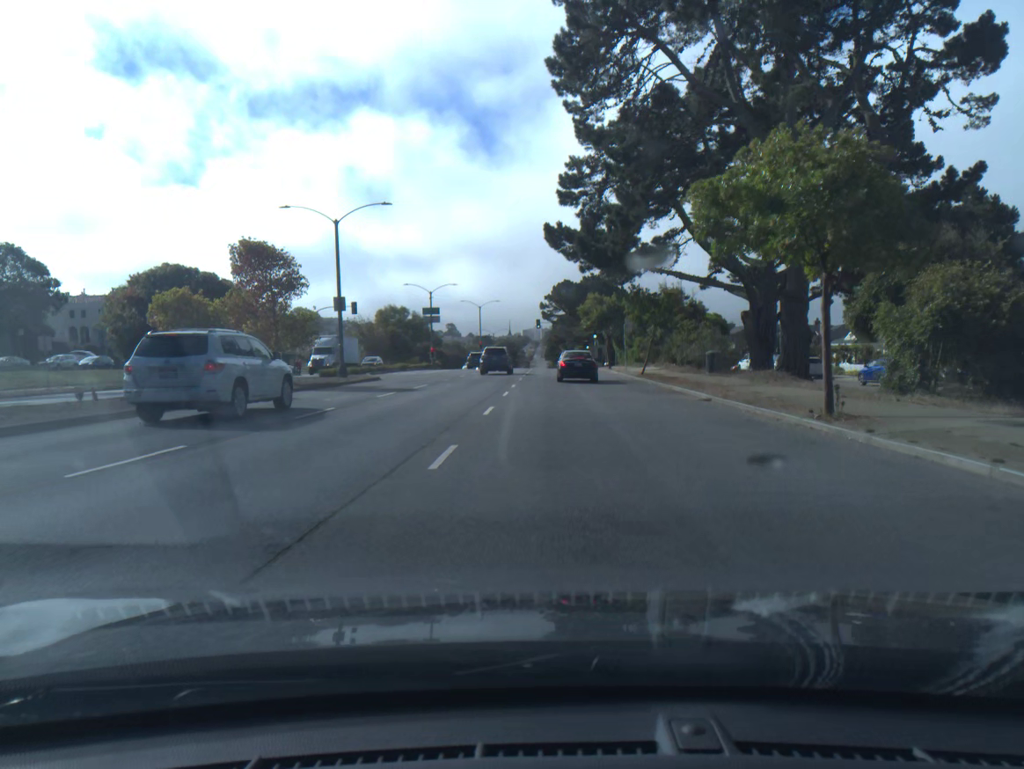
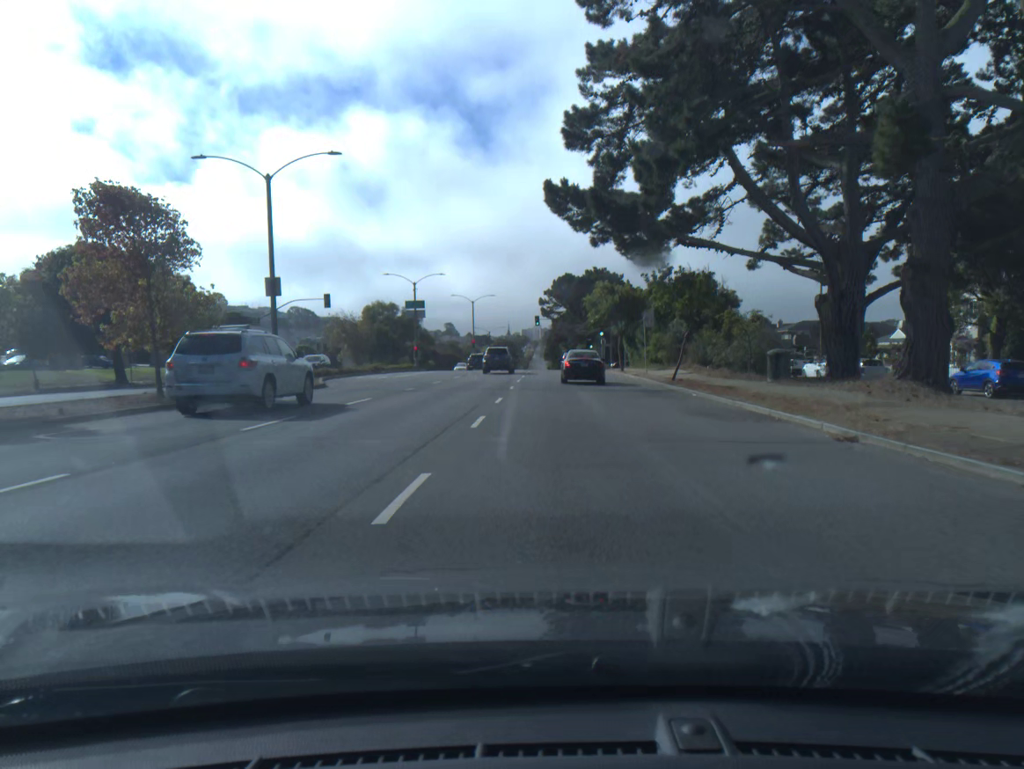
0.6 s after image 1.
(0.0, +10.3) m; 0°
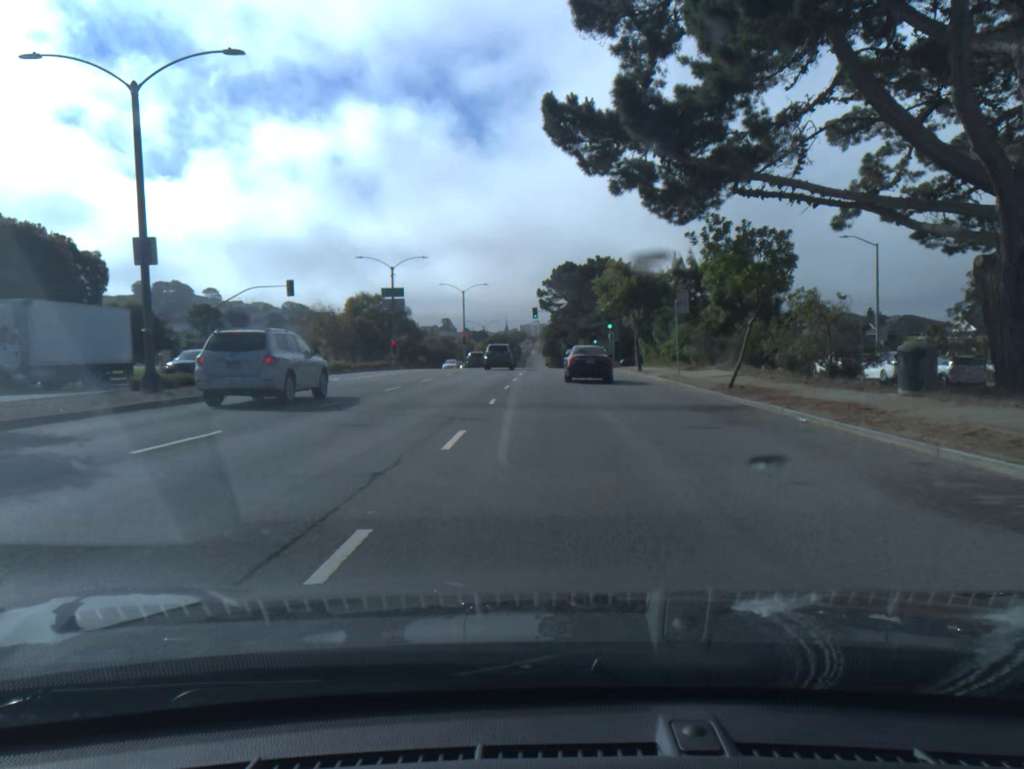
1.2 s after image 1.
(0.0, +10.0) m; 0°
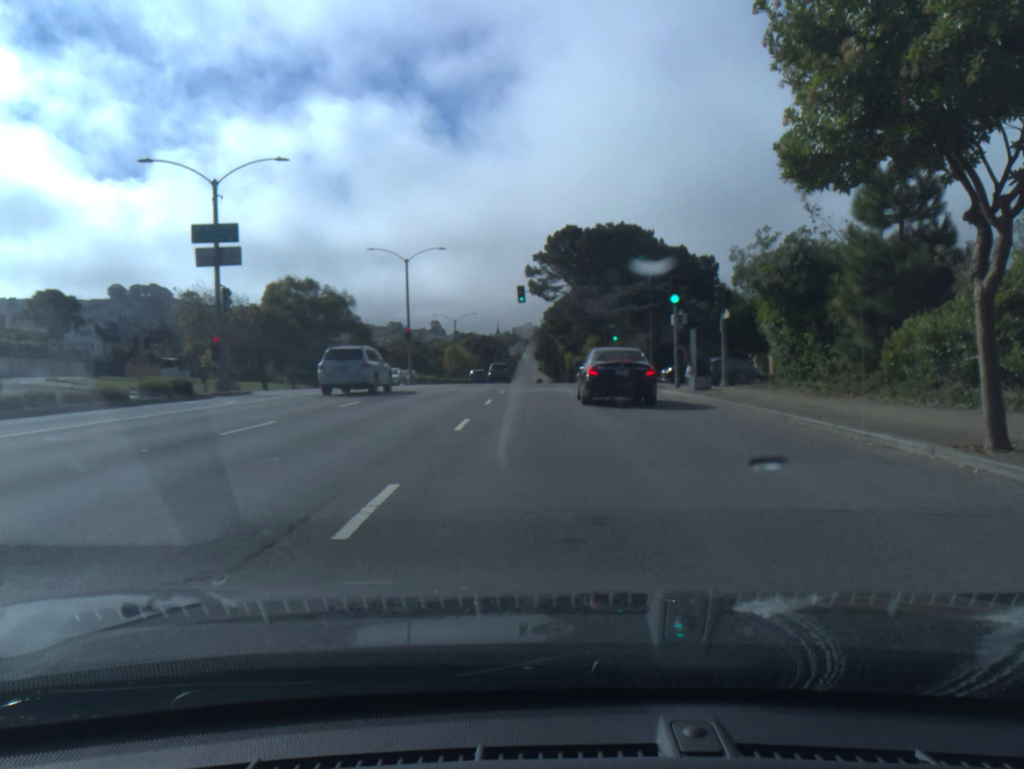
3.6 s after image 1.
(+0.1, +34.2) m; 0°
